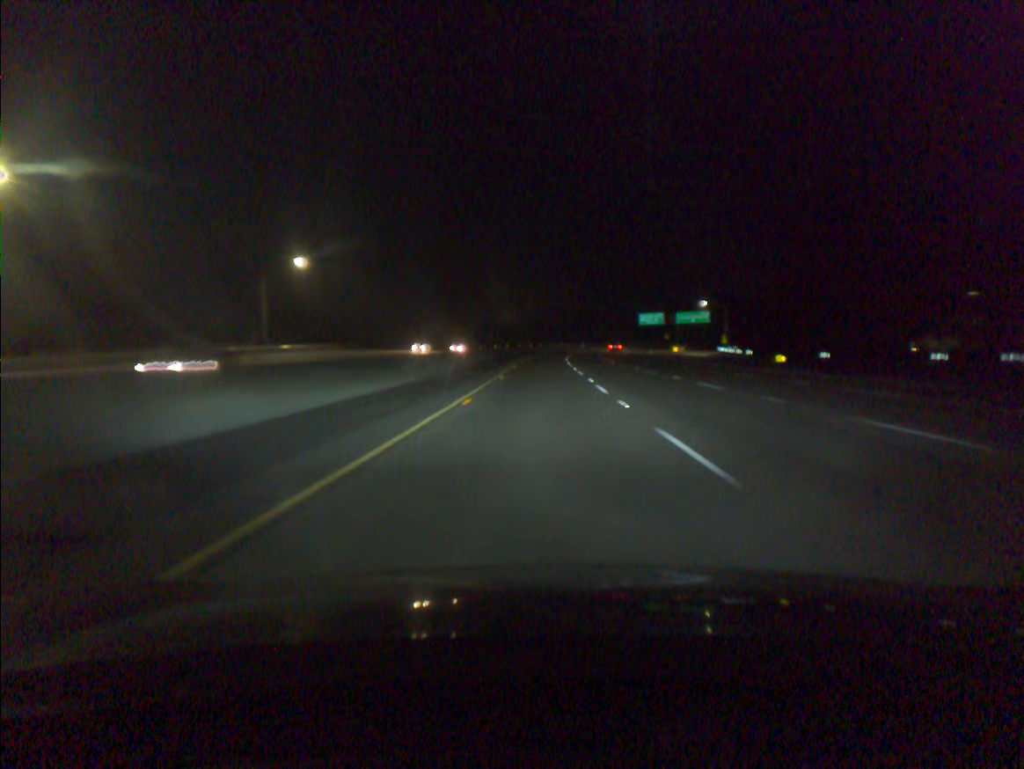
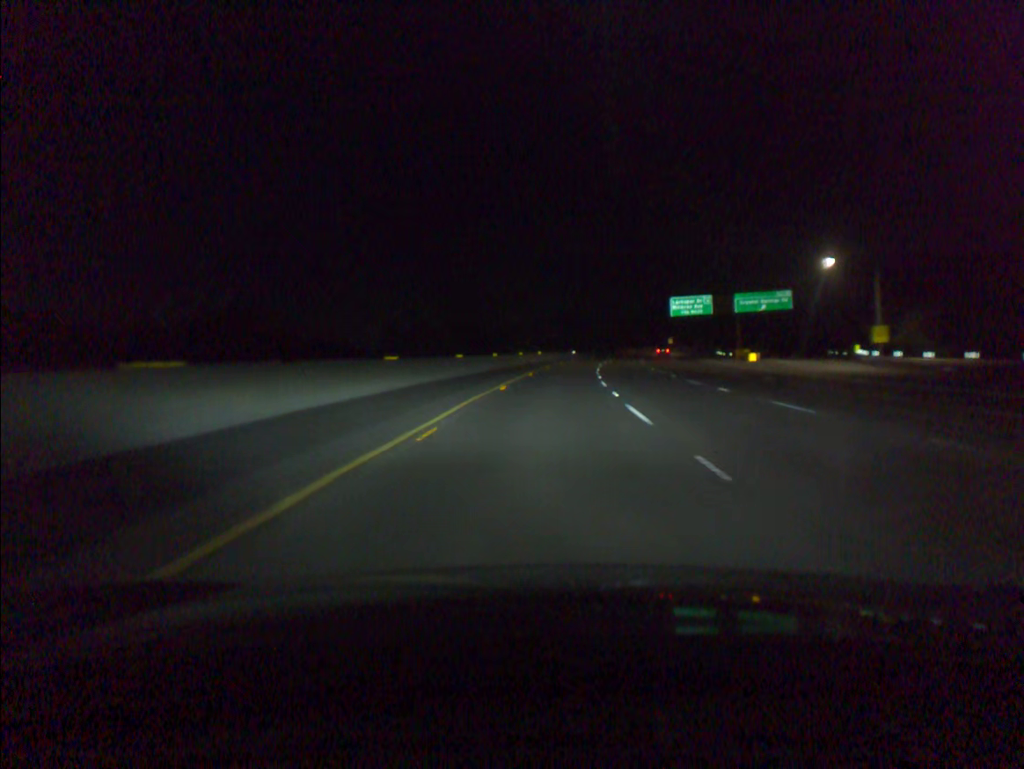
(+0.6, +79.3) m; +2°
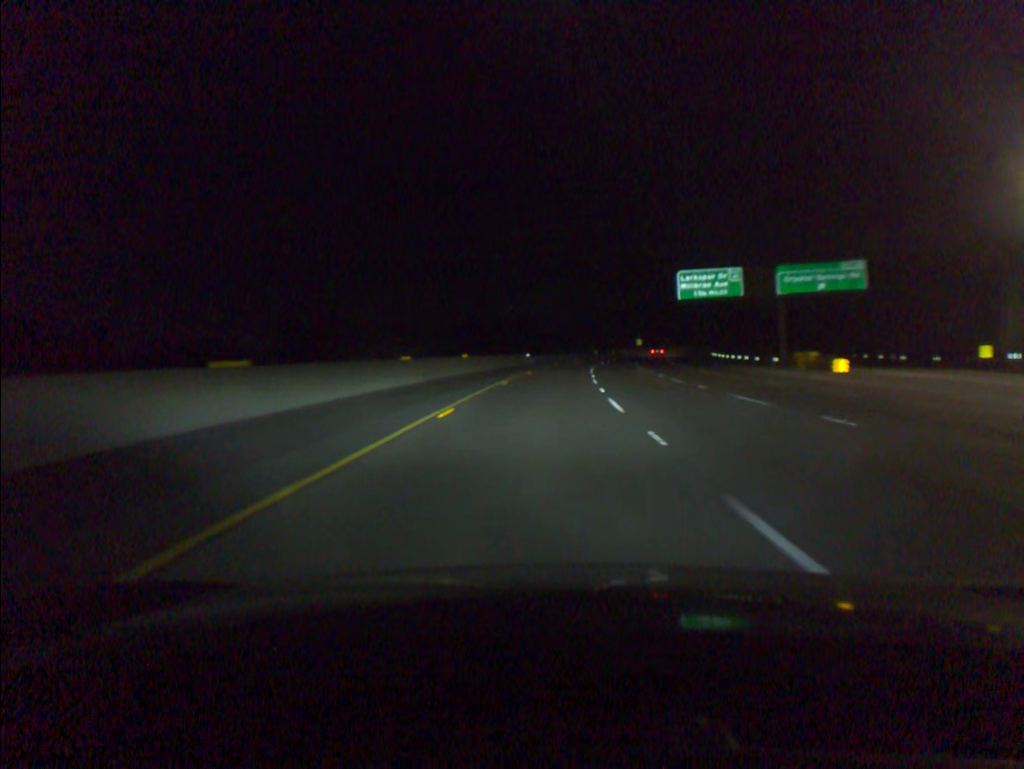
(+1.2, +39.8) m; +4°
